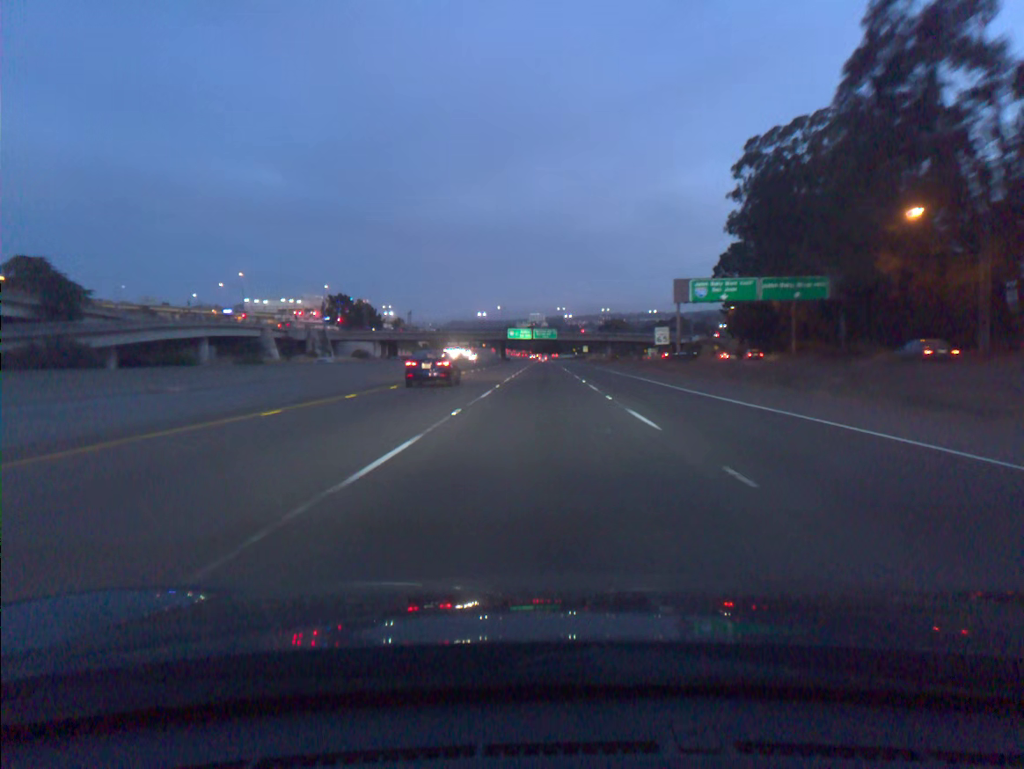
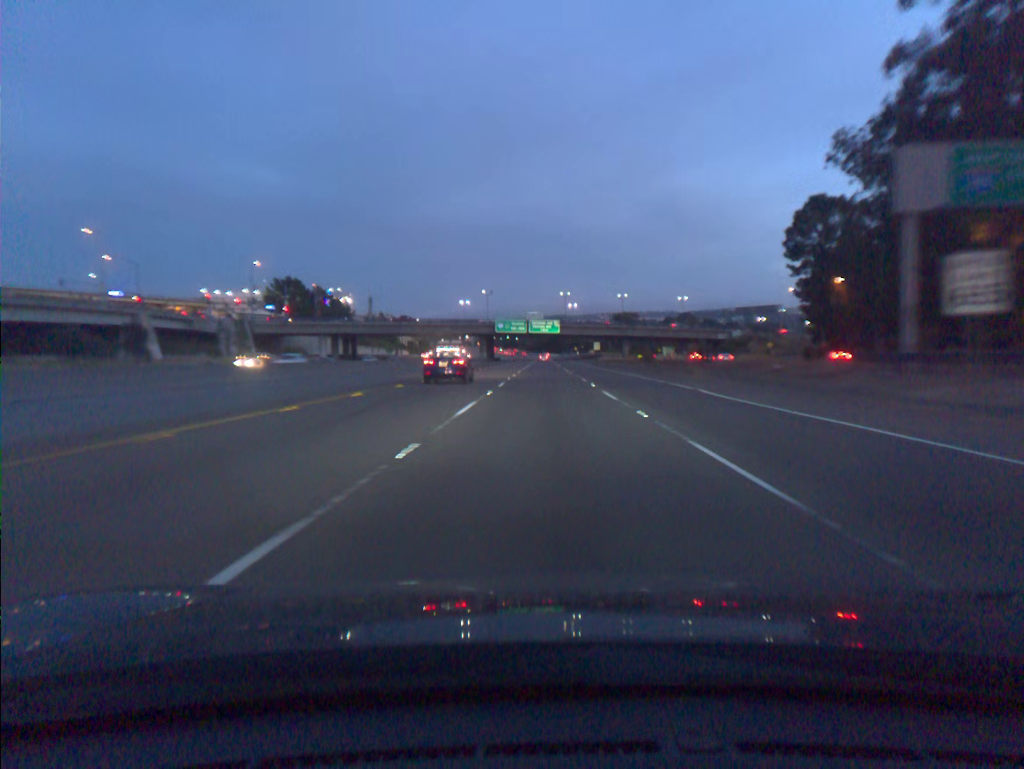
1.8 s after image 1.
(-0.1, +51.1) m; 0°
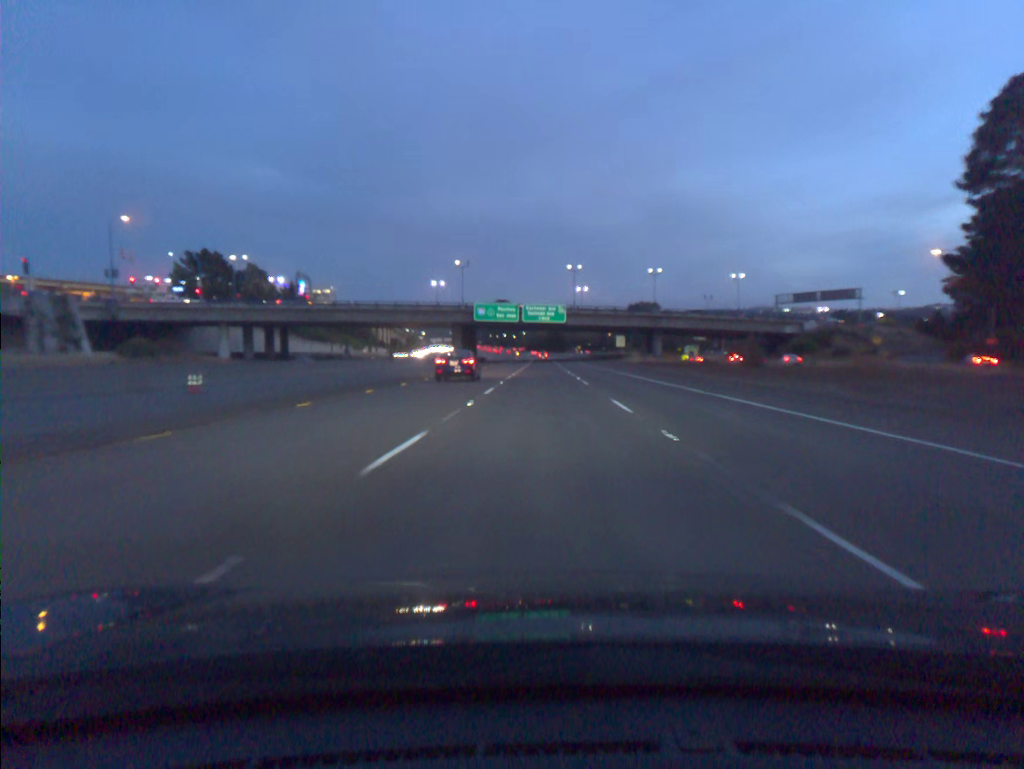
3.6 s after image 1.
(+0.1, +51.3) m; 0°
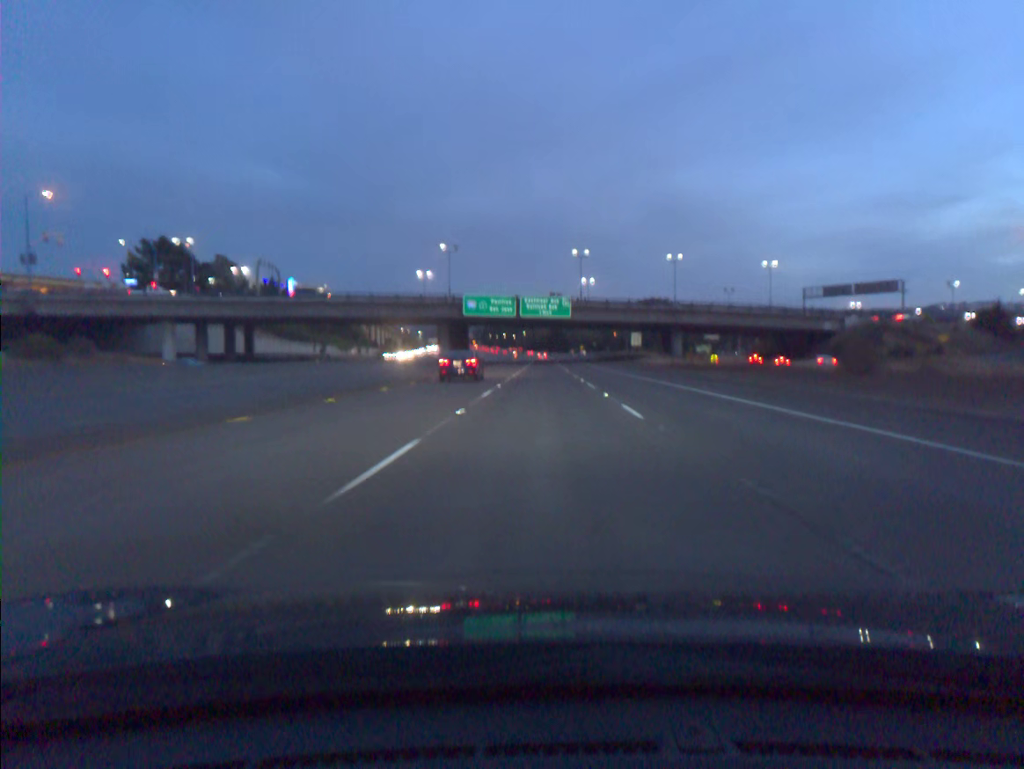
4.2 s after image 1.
(0.0, +17.2) m; 0°
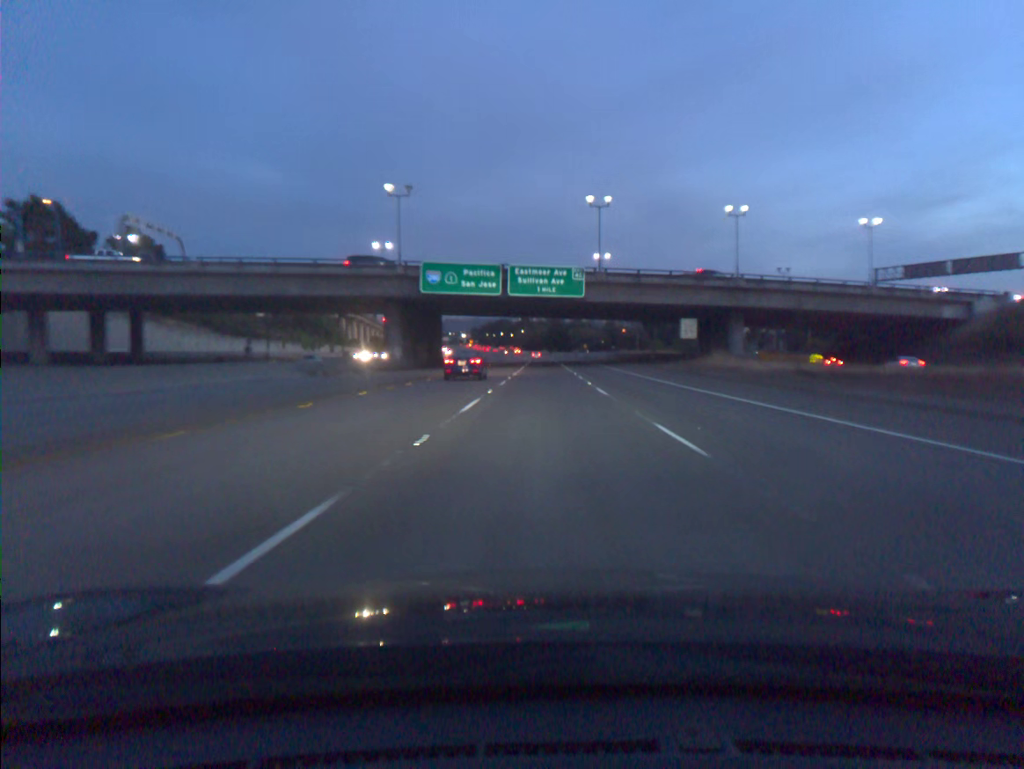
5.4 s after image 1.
(0.0, +34.6) m; 0°
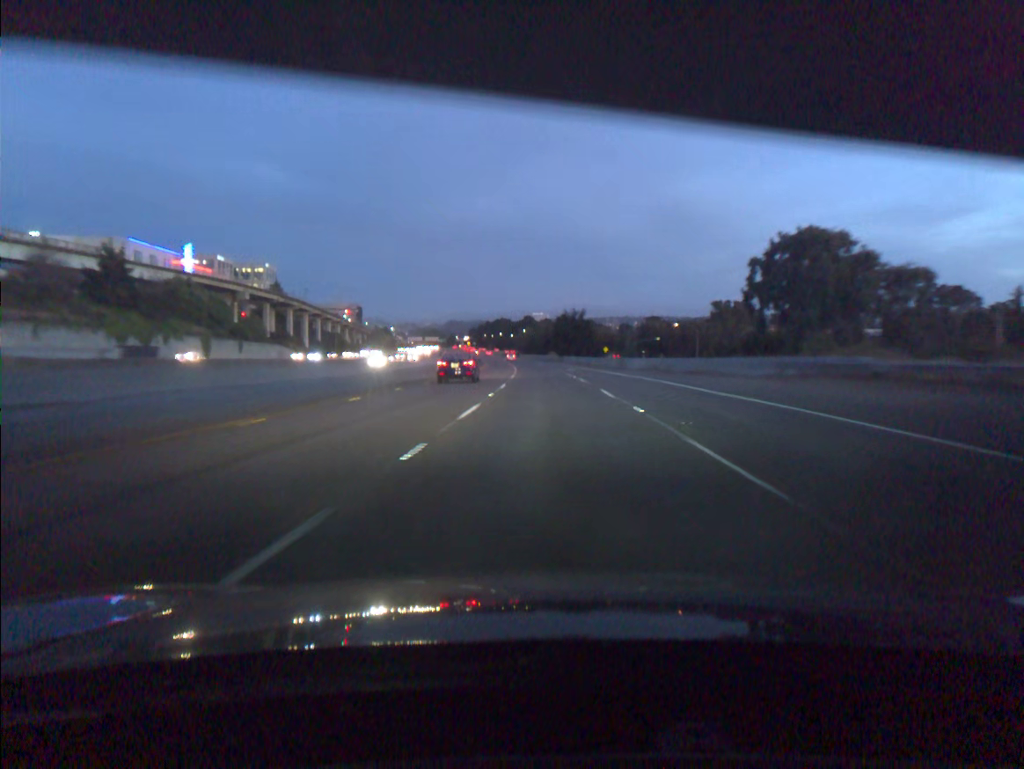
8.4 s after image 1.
(0.0, +88.4) m; 0°
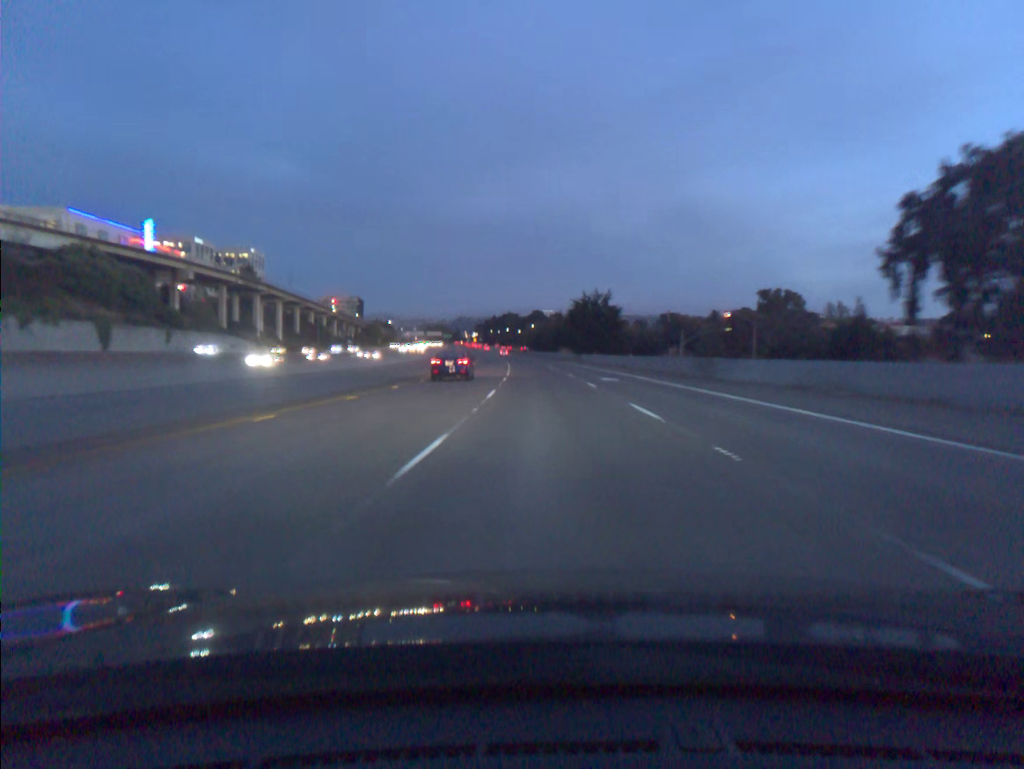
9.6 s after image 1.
(-0.2, +36.2) m; -1°
